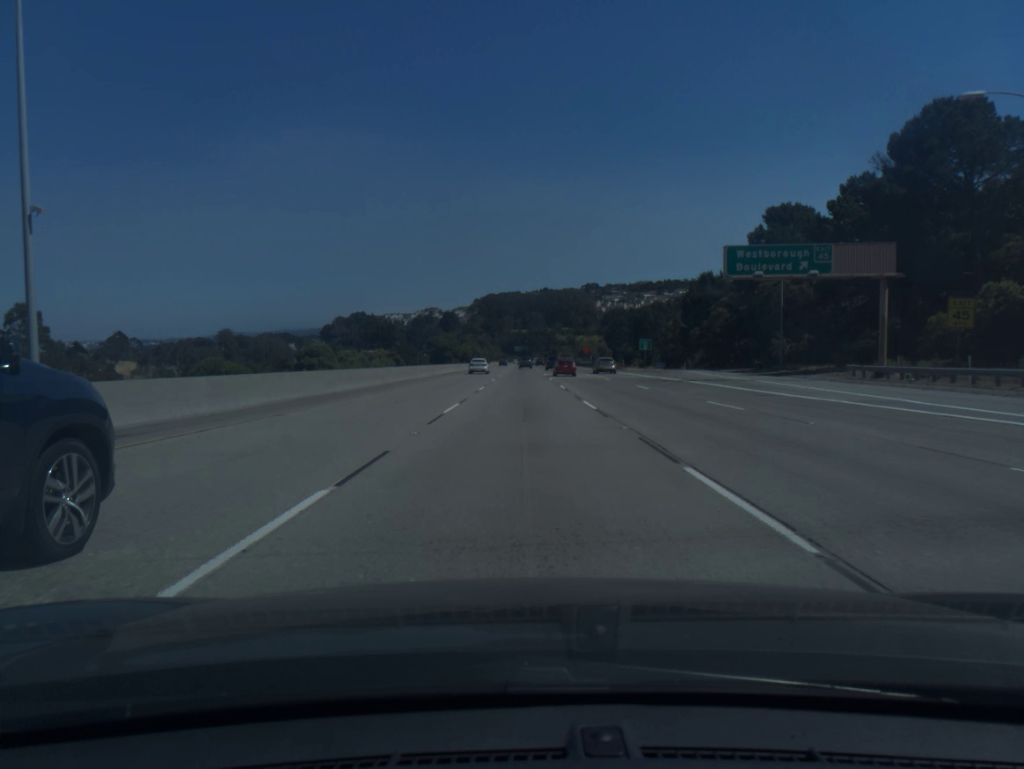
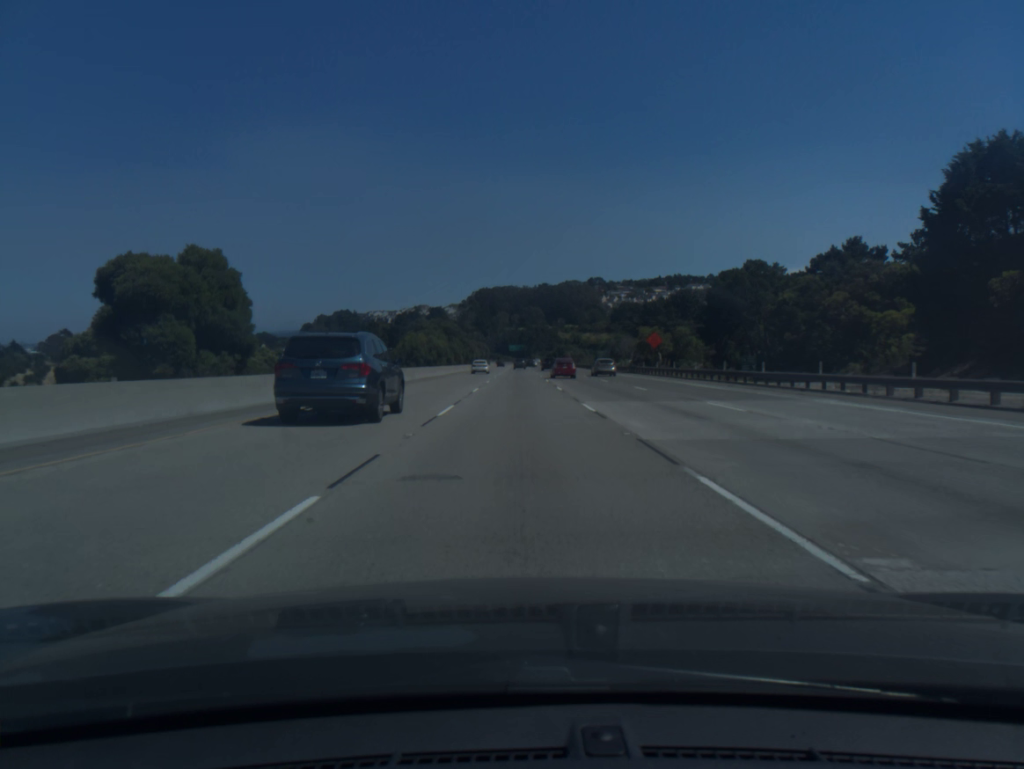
(+0.3, +88.3) m; 0°
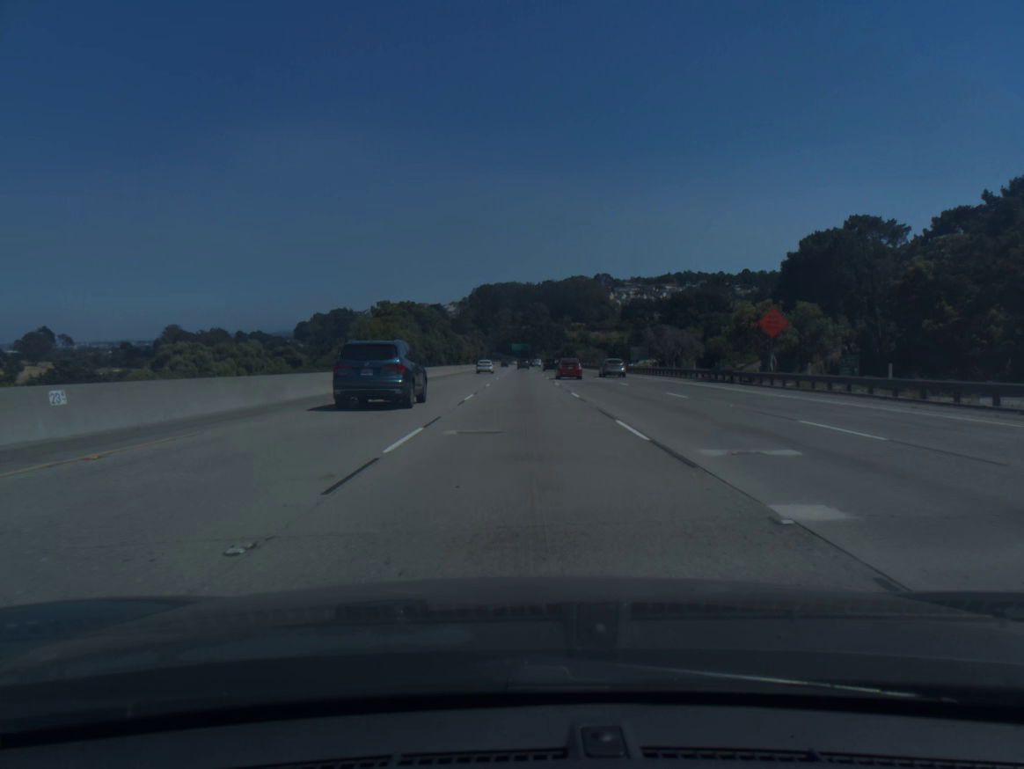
(-0.1, +36.2) m; 0°
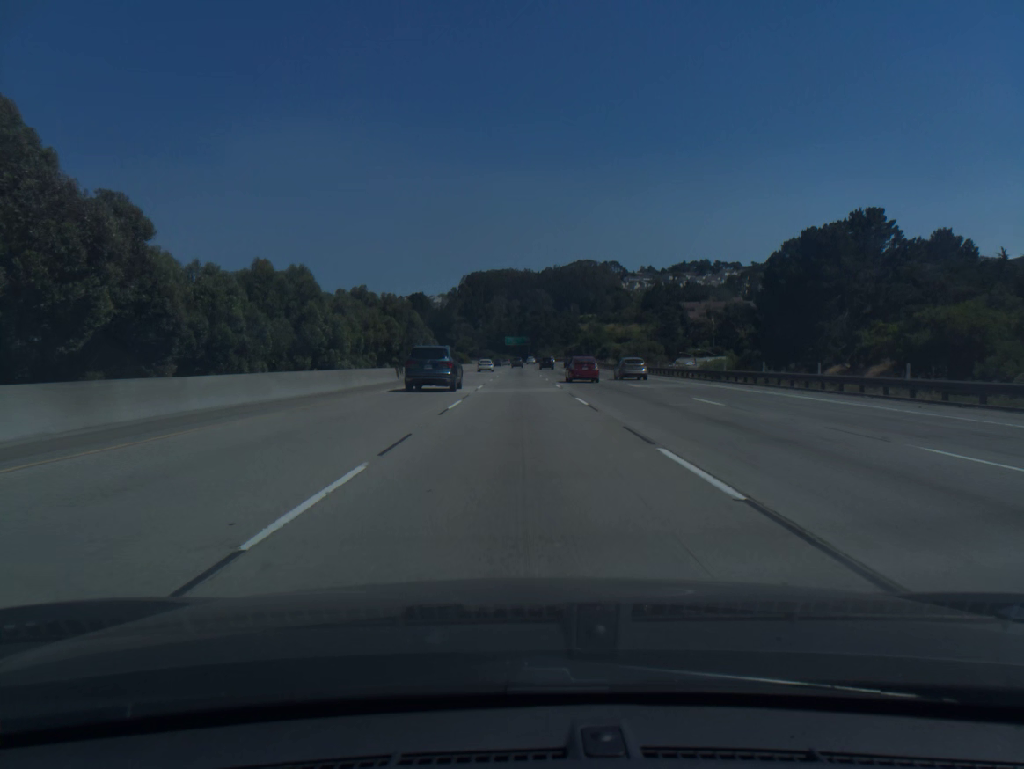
(+0.3, +92.8) m; 0°
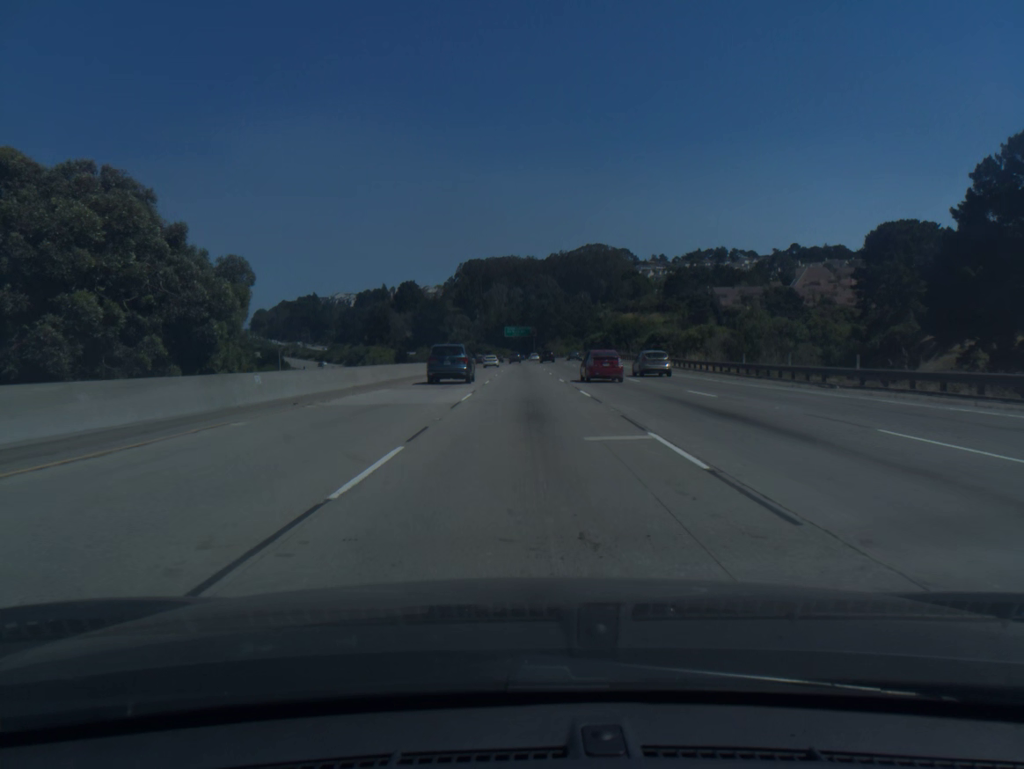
(-0.2, +56.7) m; 0°
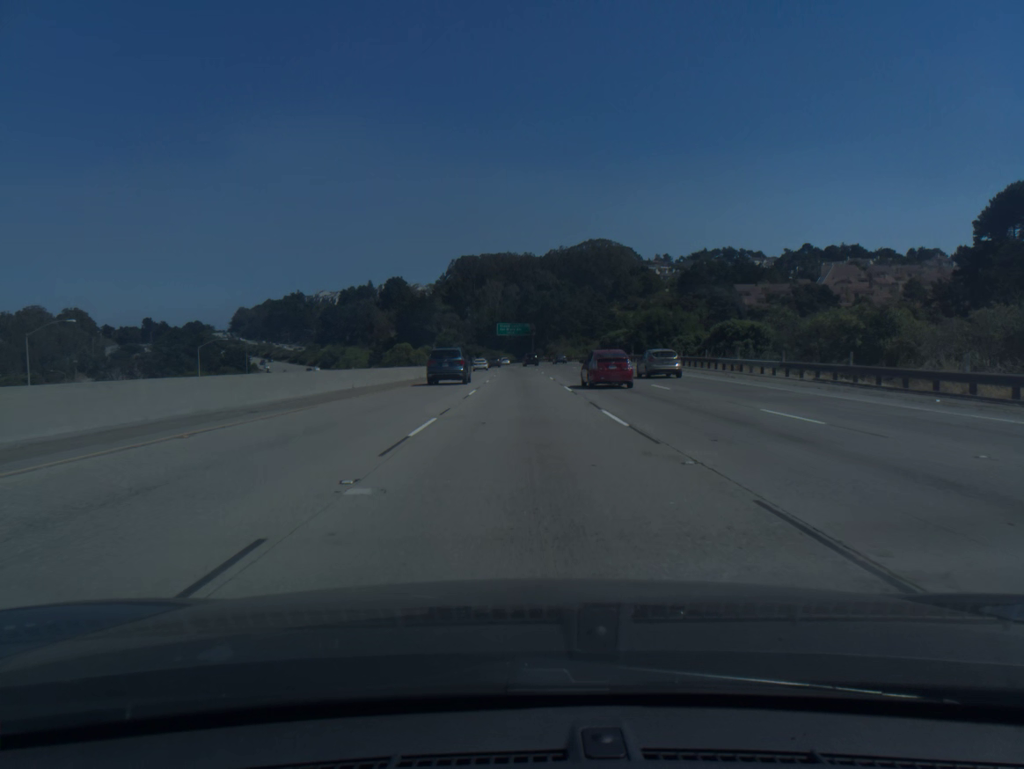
(+0.1, +38.0) m; 0°
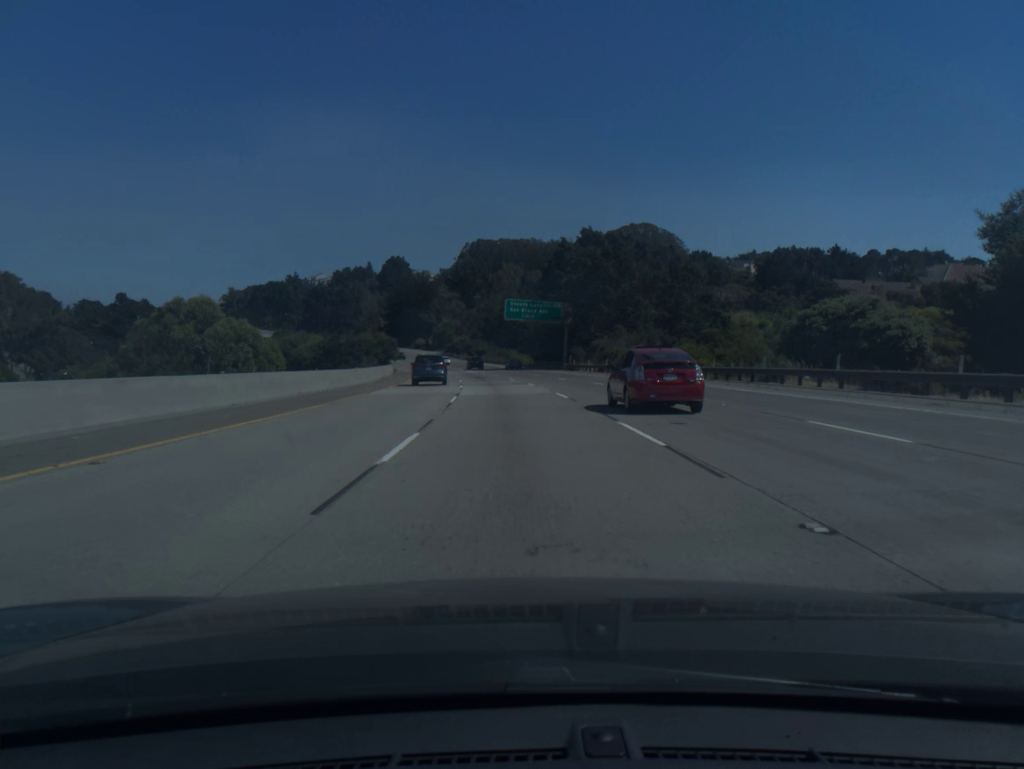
(-0.4, +76.2) m; -1°
